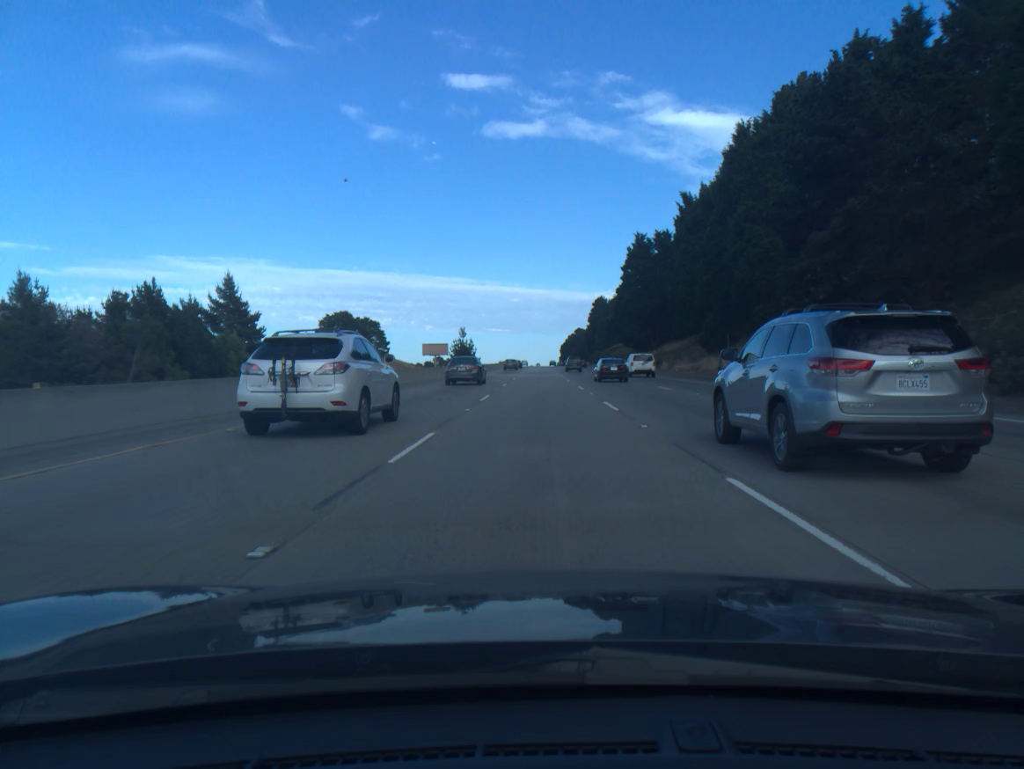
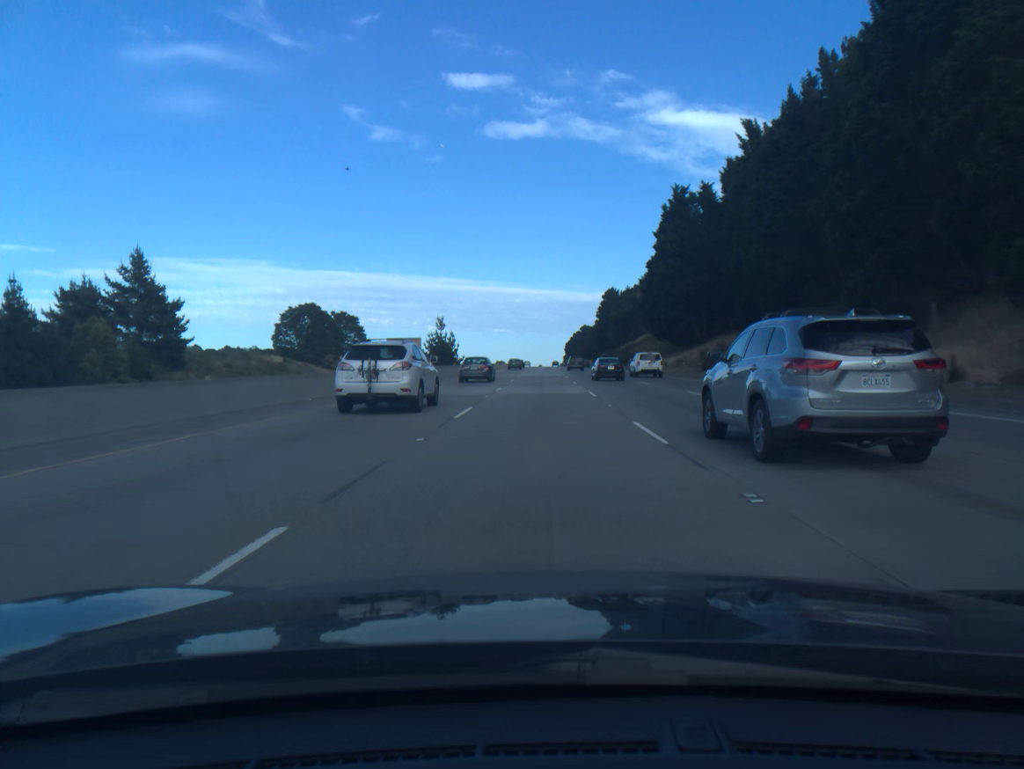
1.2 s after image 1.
(0.0, +36.7) m; 0°
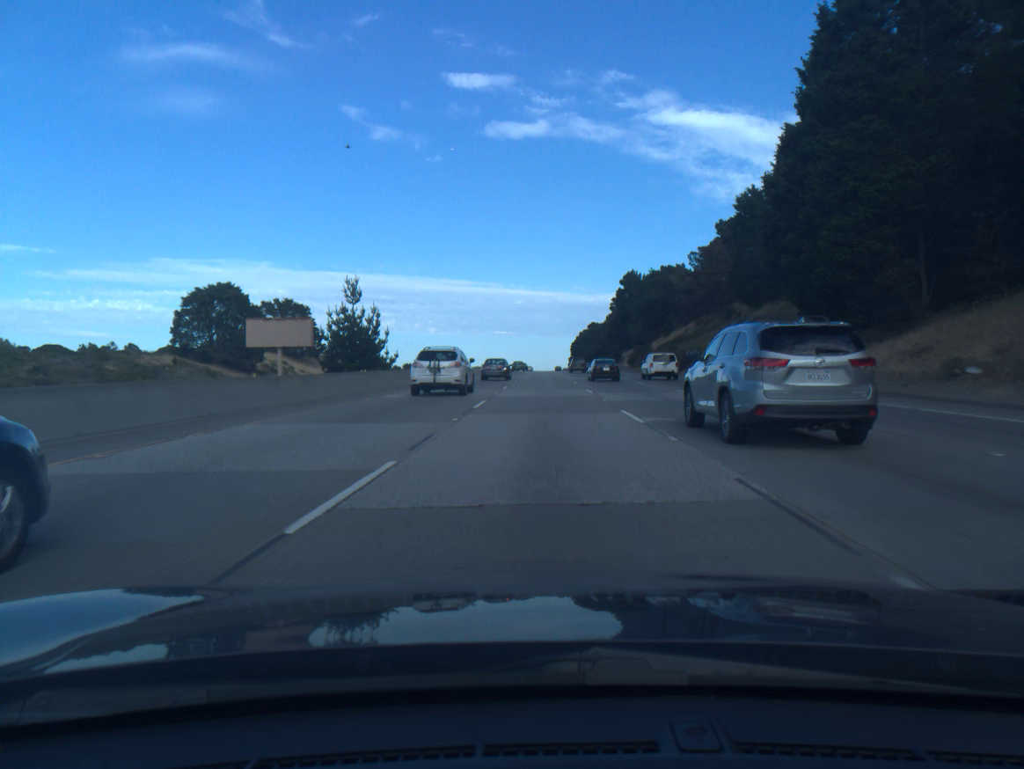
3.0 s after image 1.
(-0.1, +55.0) m; 0°
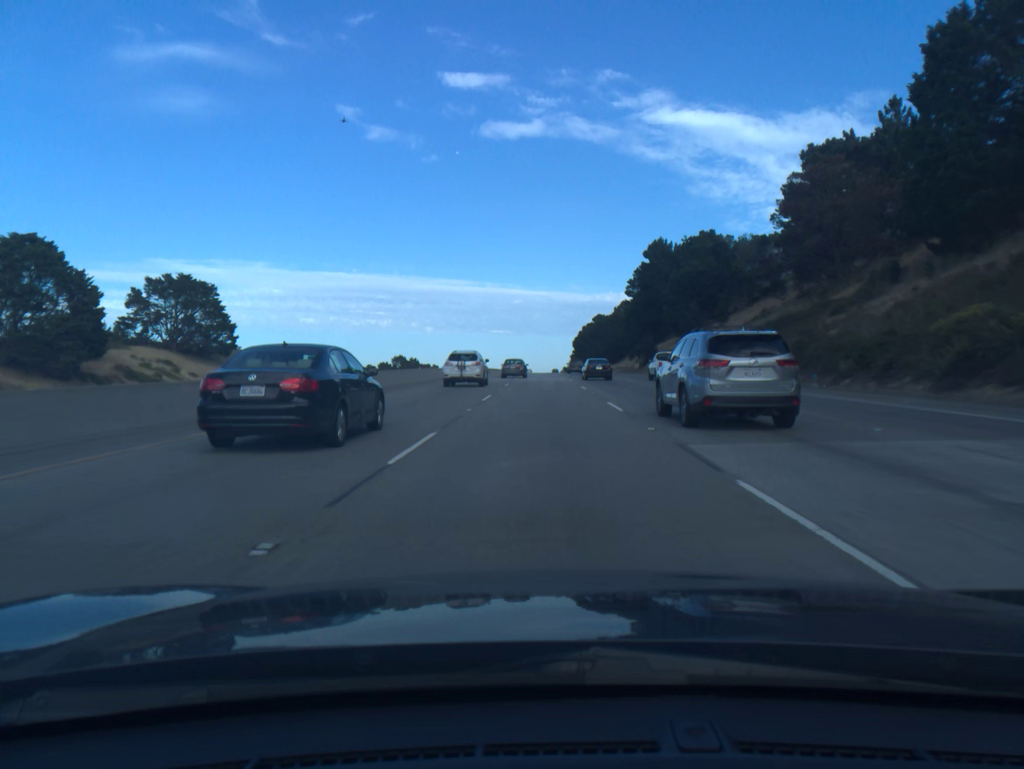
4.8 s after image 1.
(+0.1, +55.0) m; 0°
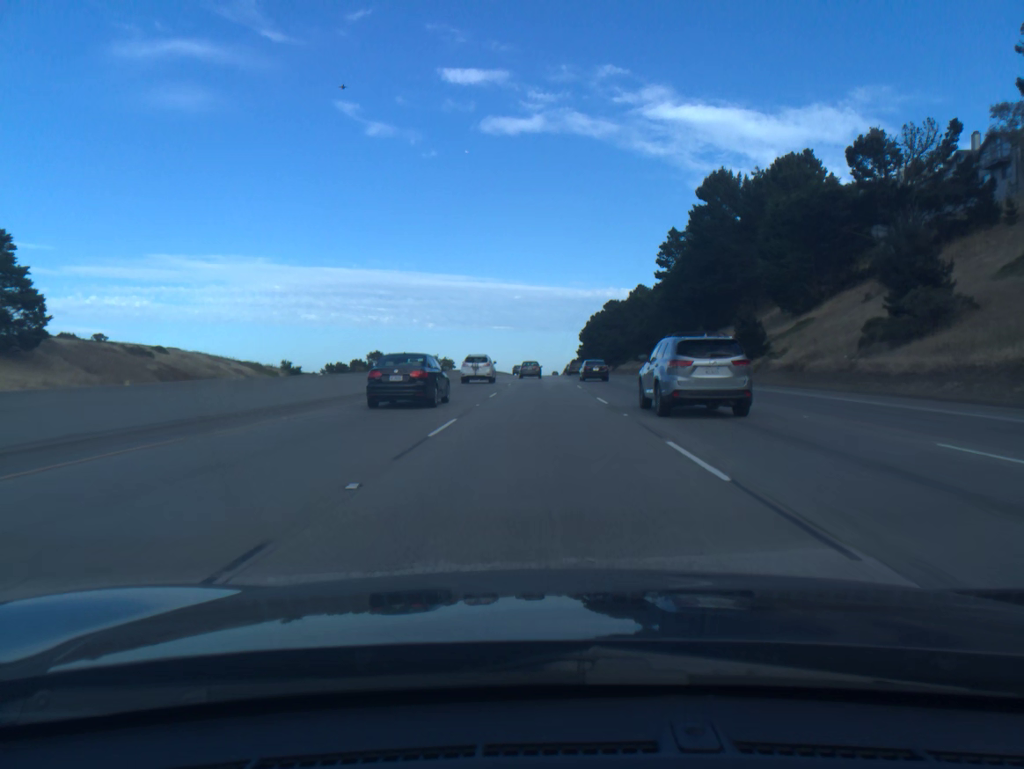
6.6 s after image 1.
(0.0, +54.9) m; 0°
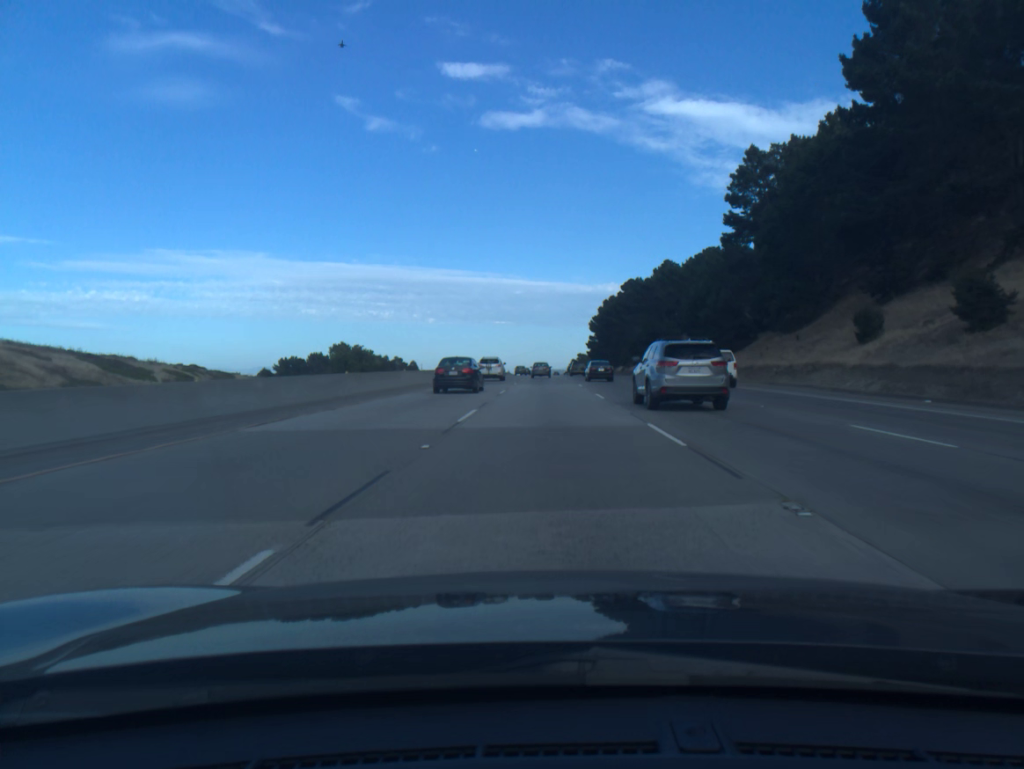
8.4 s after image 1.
(-0.1, +55.0) m; 0°
